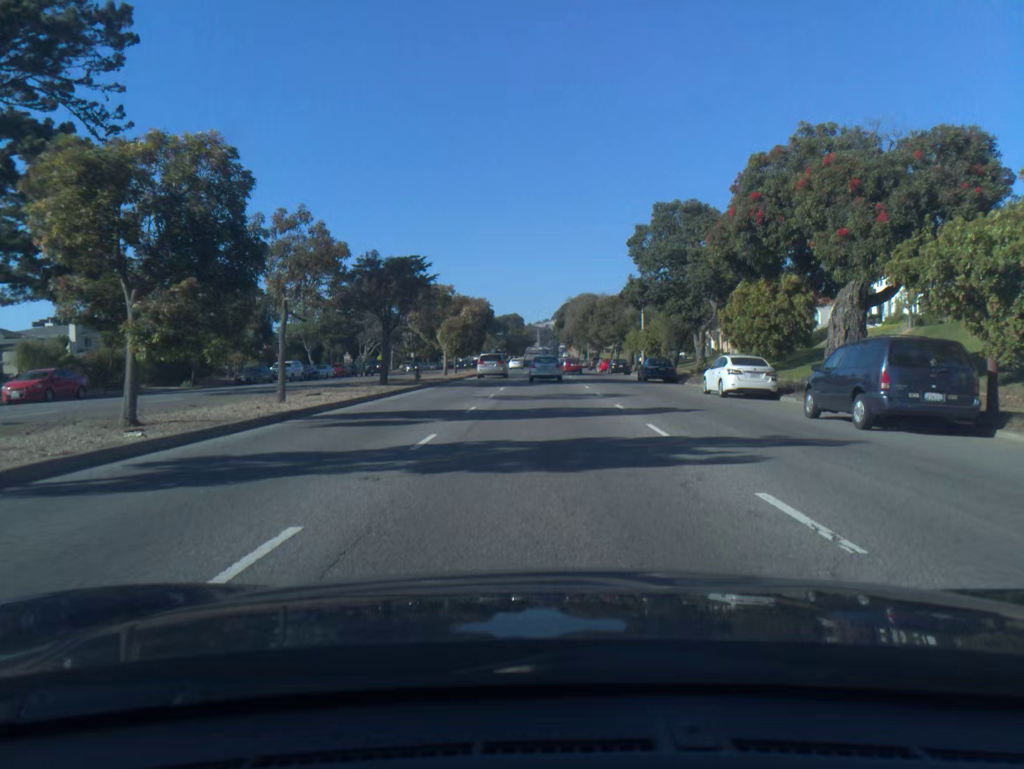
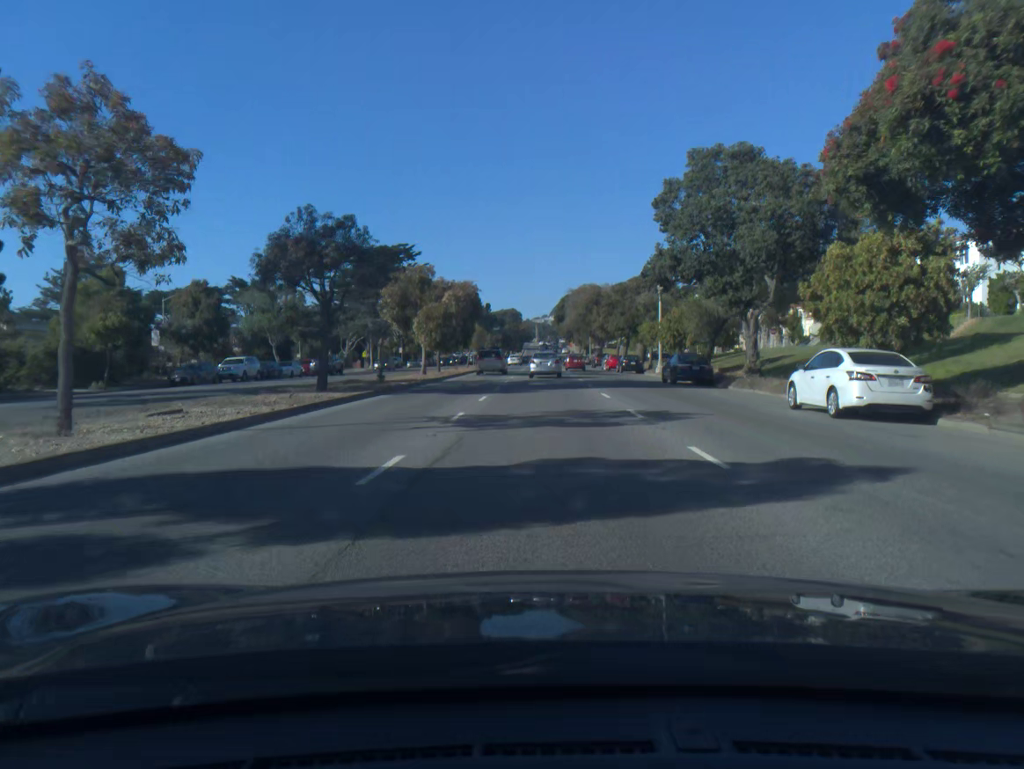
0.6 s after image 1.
(0.0, +10.4) m; 0°
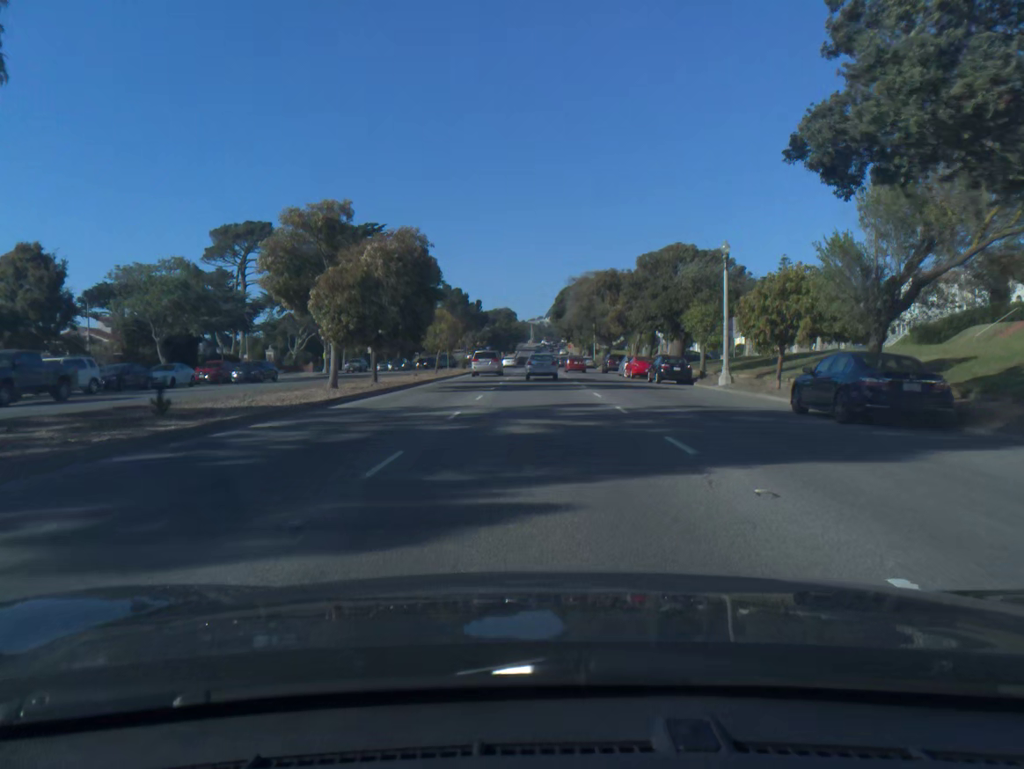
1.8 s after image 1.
(+0.1, +20.8) m; 0°
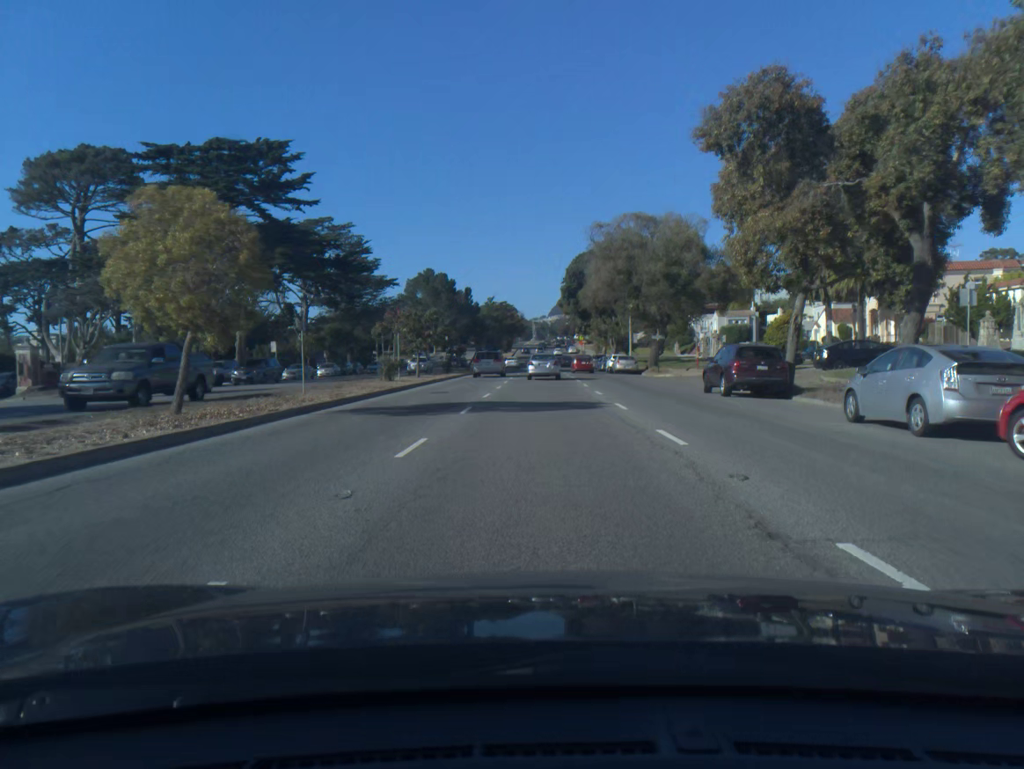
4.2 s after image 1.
(-0.1, +42.2) m; 0°
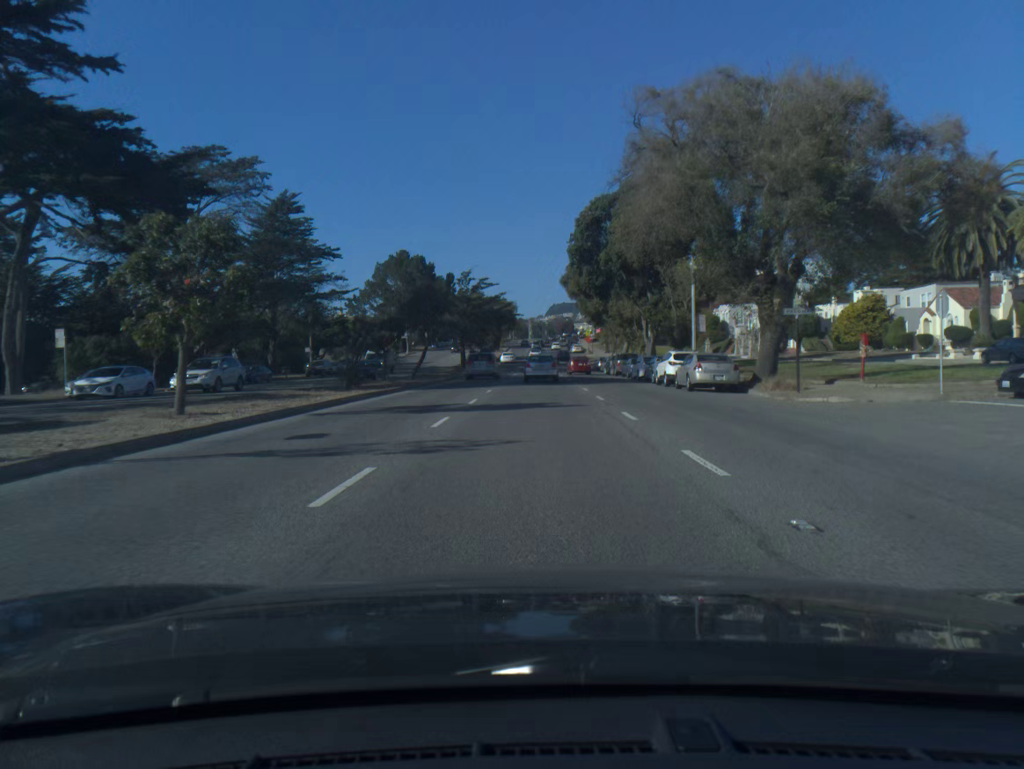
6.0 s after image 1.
(+0.1, +31.5) m; 0°
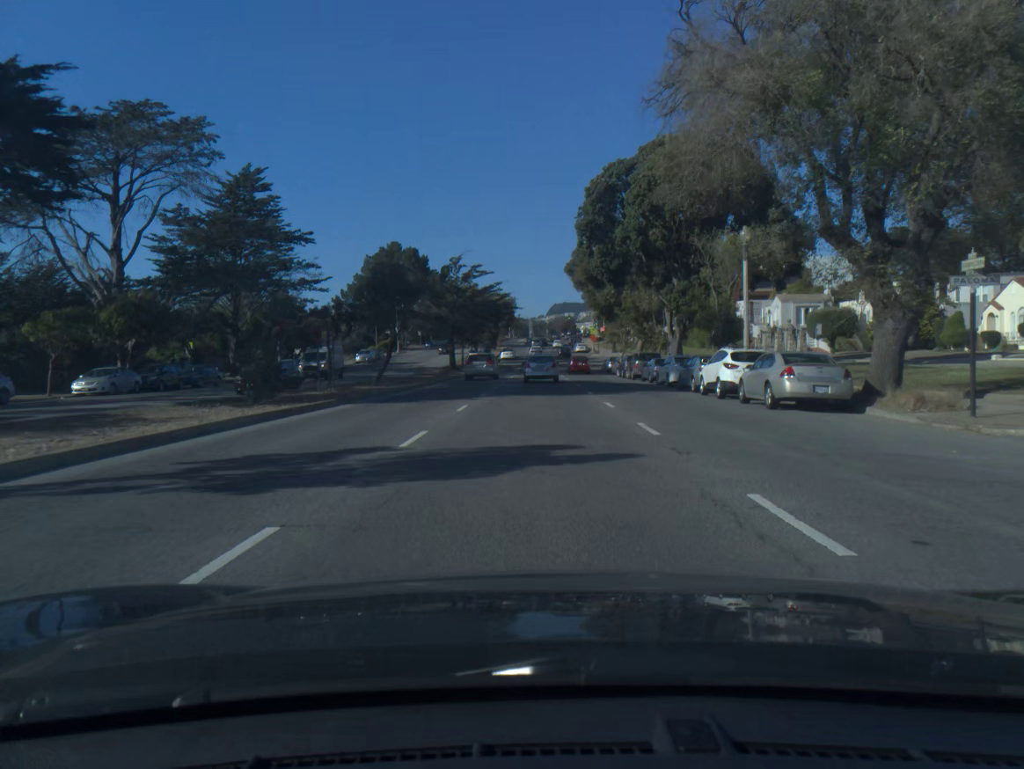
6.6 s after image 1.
(0.0, +10.3) m; 0°
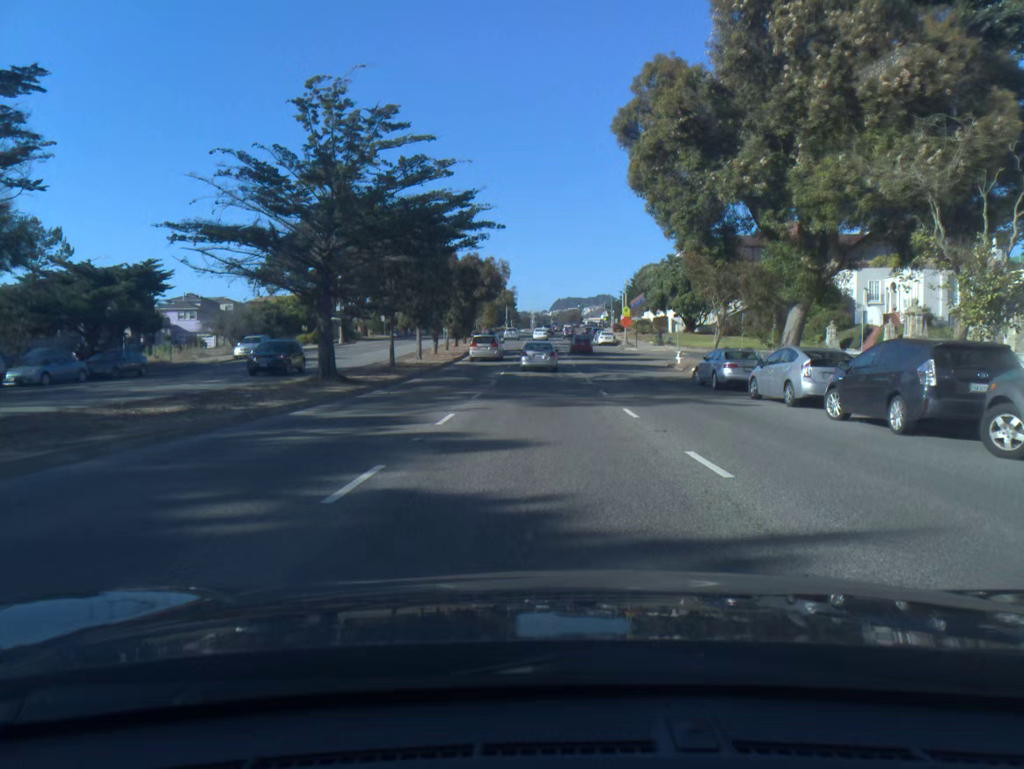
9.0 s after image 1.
(-0.2, +40.6) m; 0°
